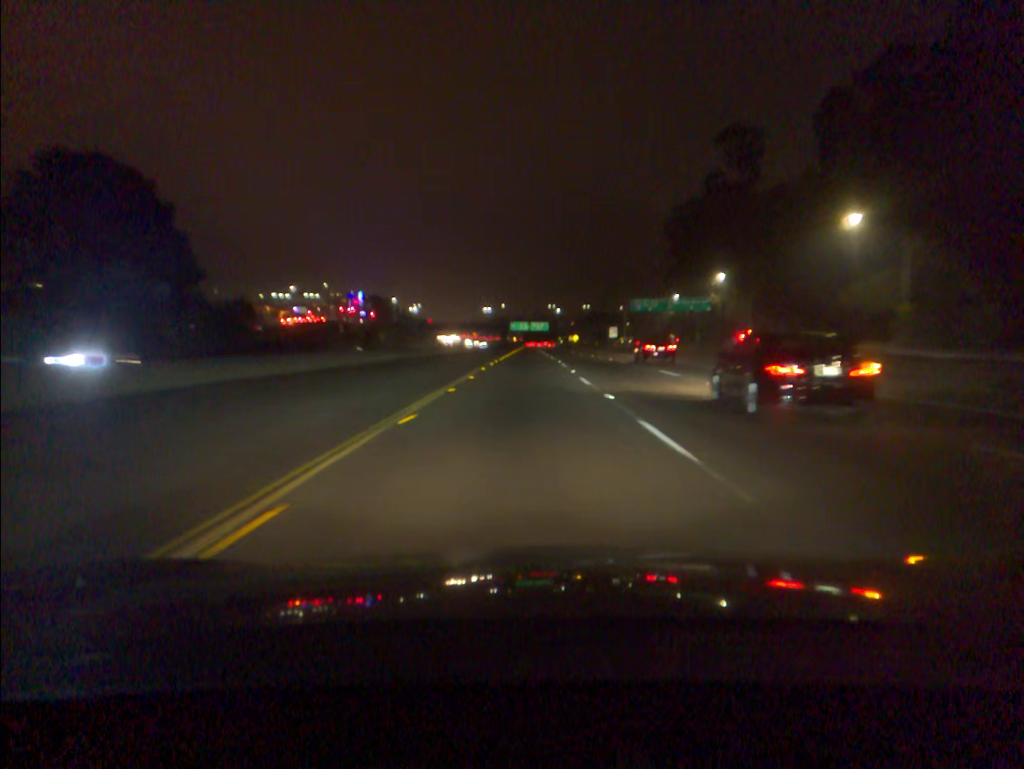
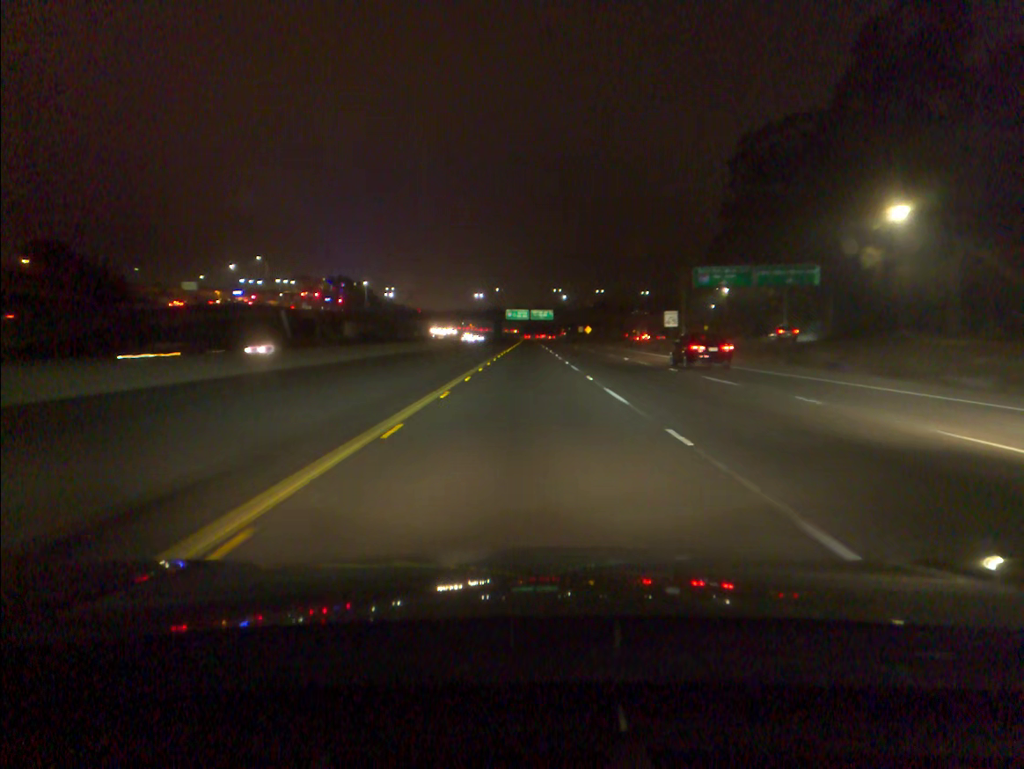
(+0.1, +52.1) m; 0°
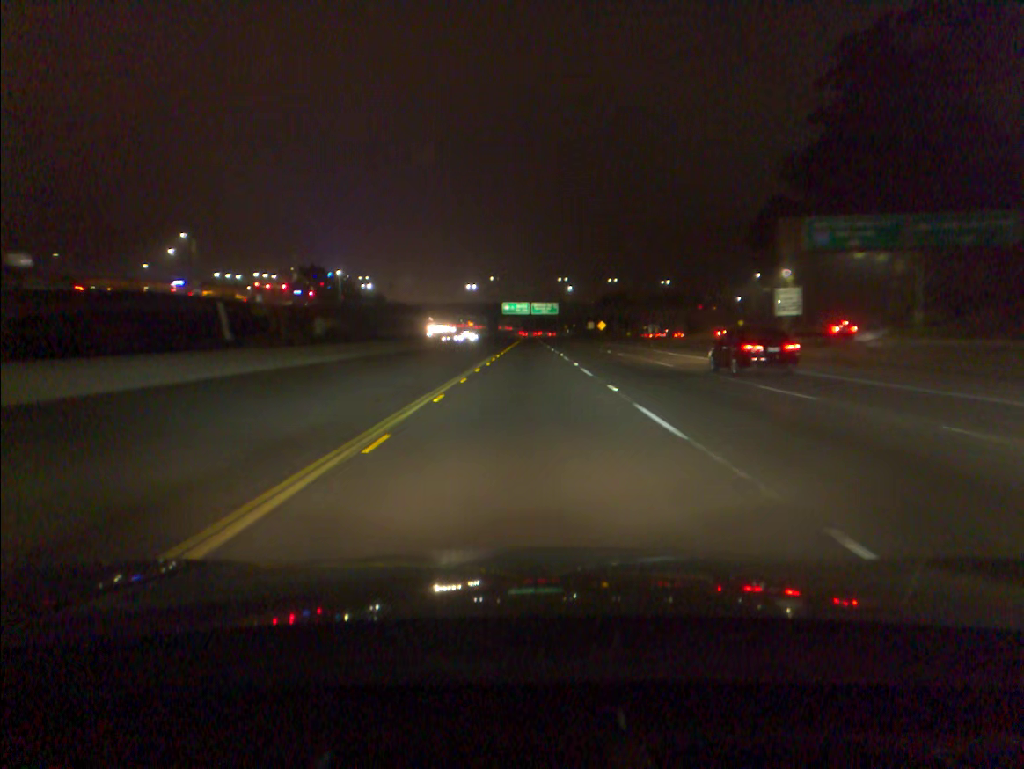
(0.0, +35.4) m; 0°
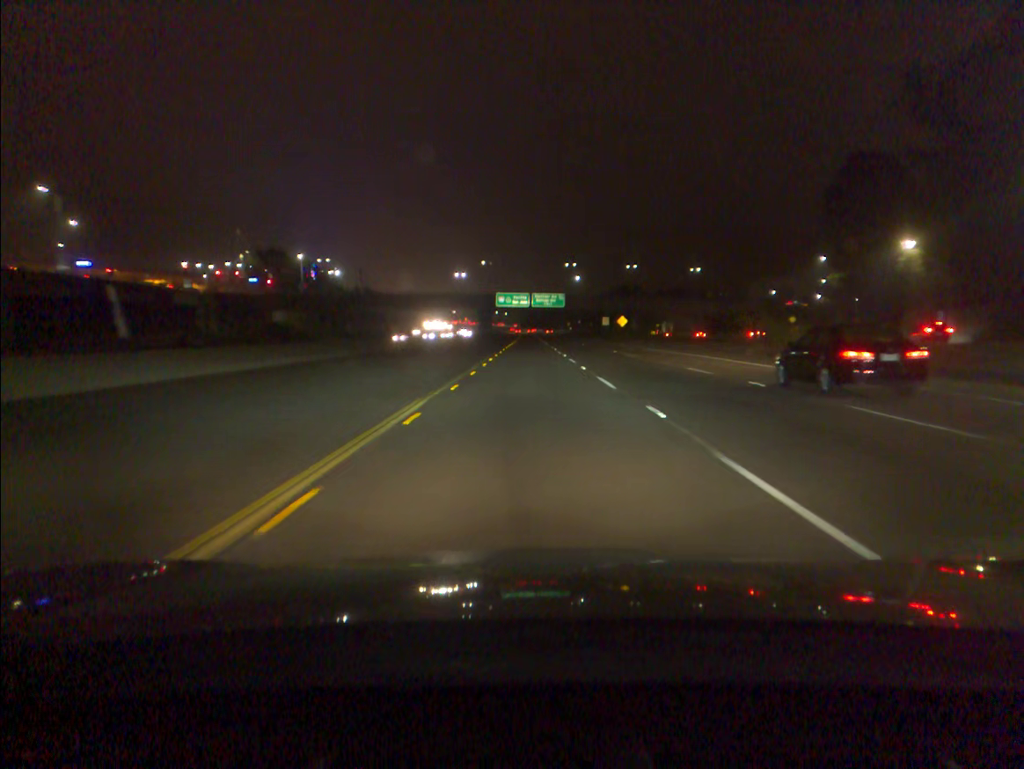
(0.0, +35.6) m; 0°
